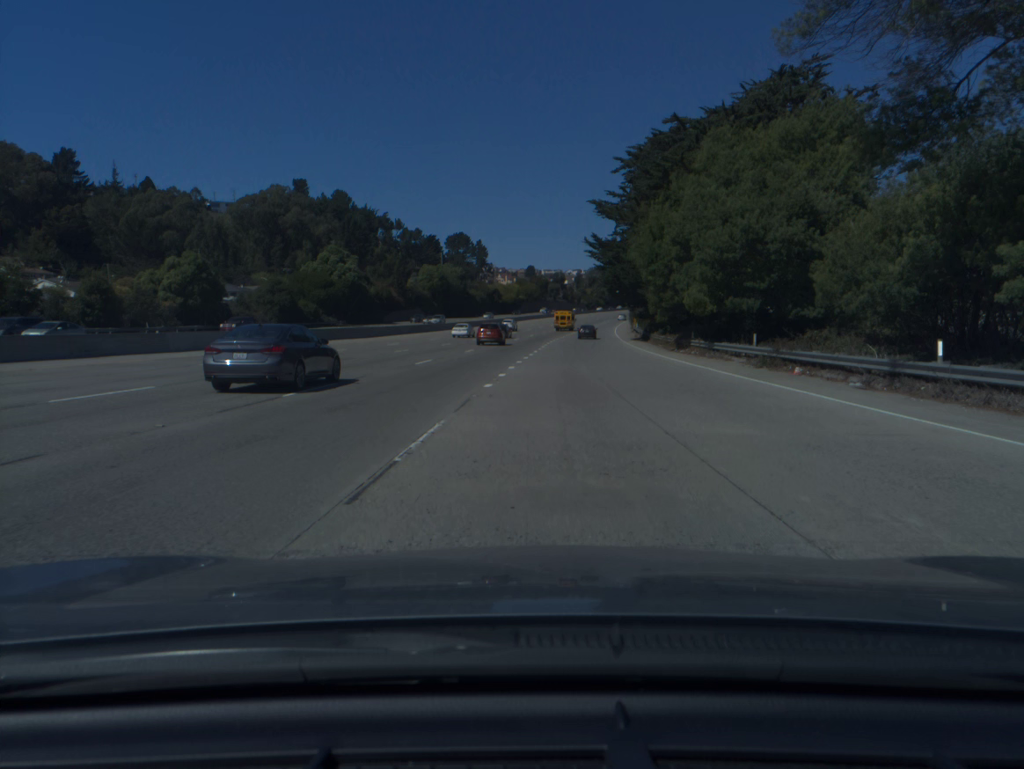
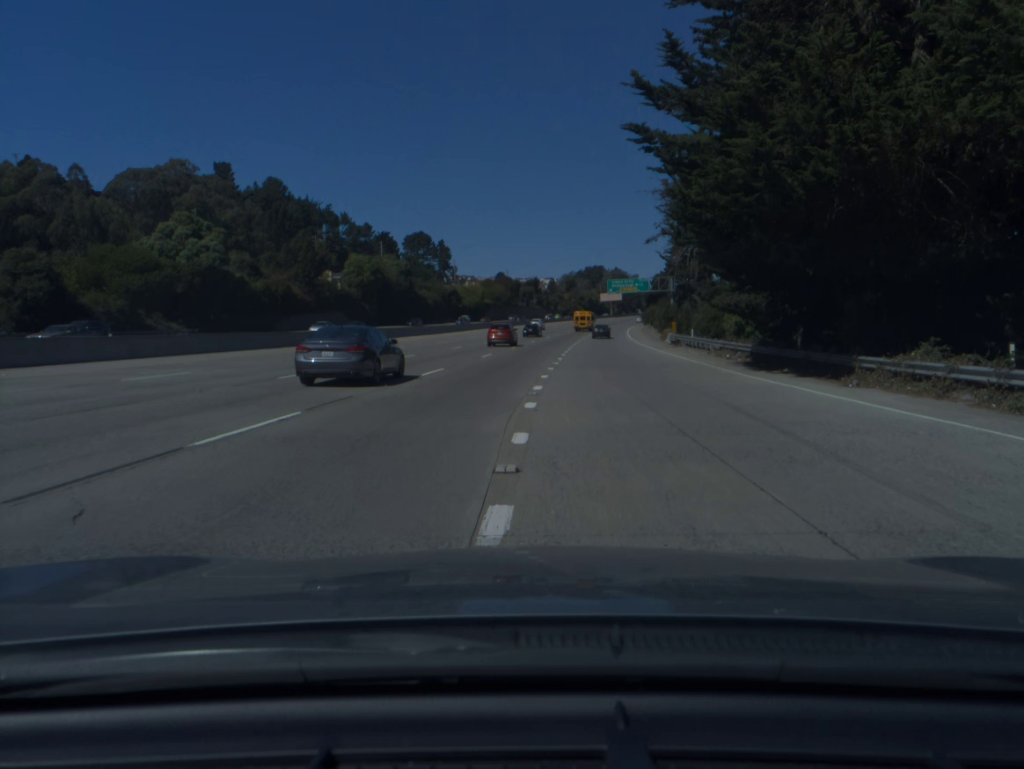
(+0.8, +50.1) m; +2°
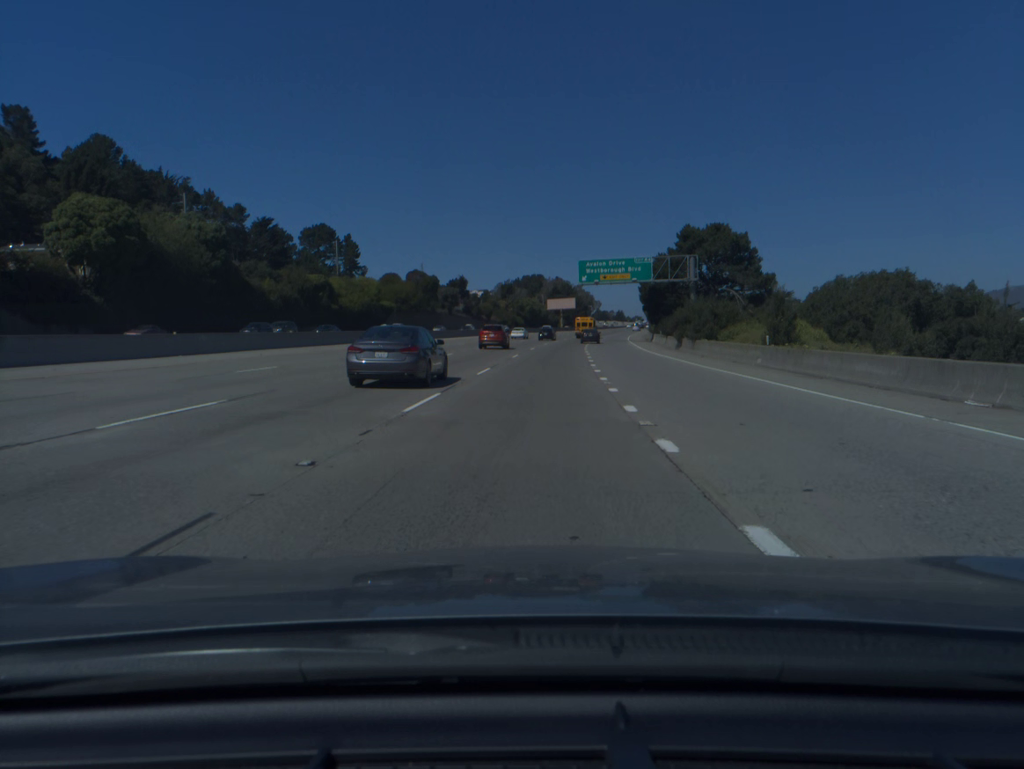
(+2.5, +68.7) m; +5°
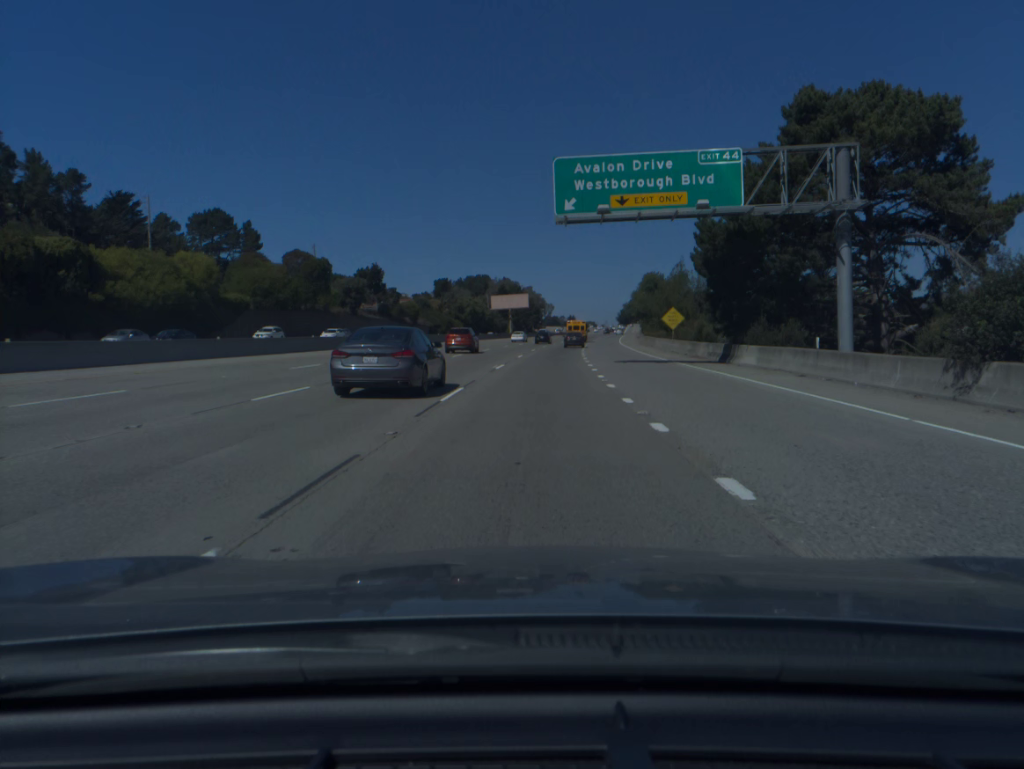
(+1.9, +53.2) m; +4°
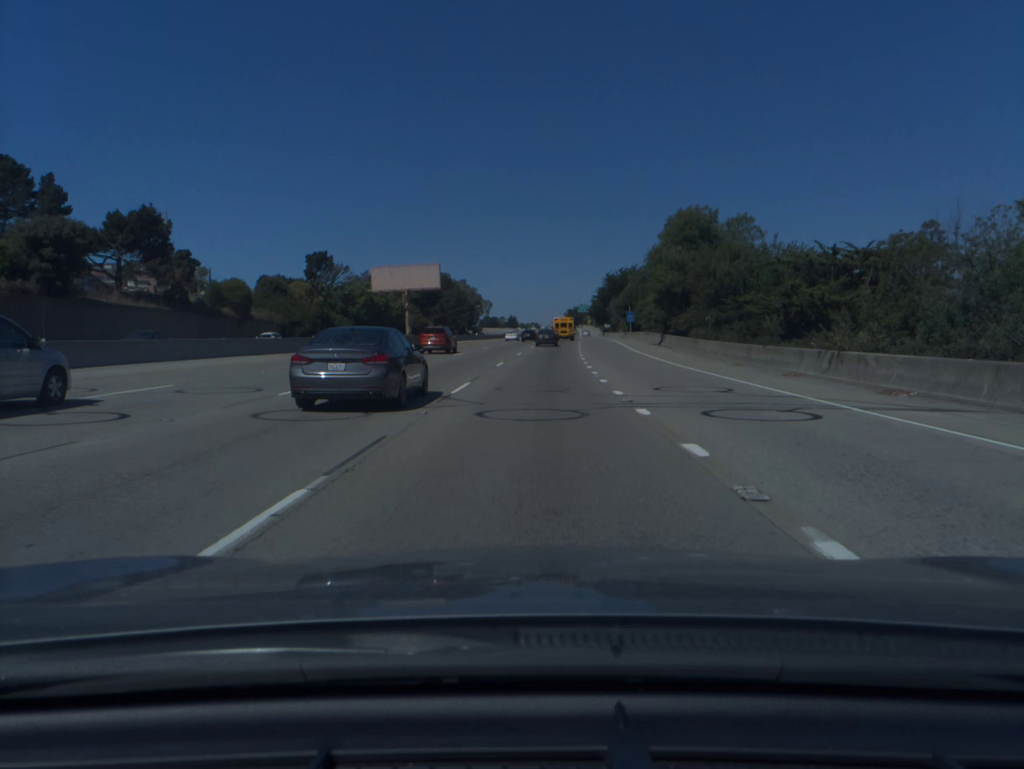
(+2.8, +70.6) m; +4°
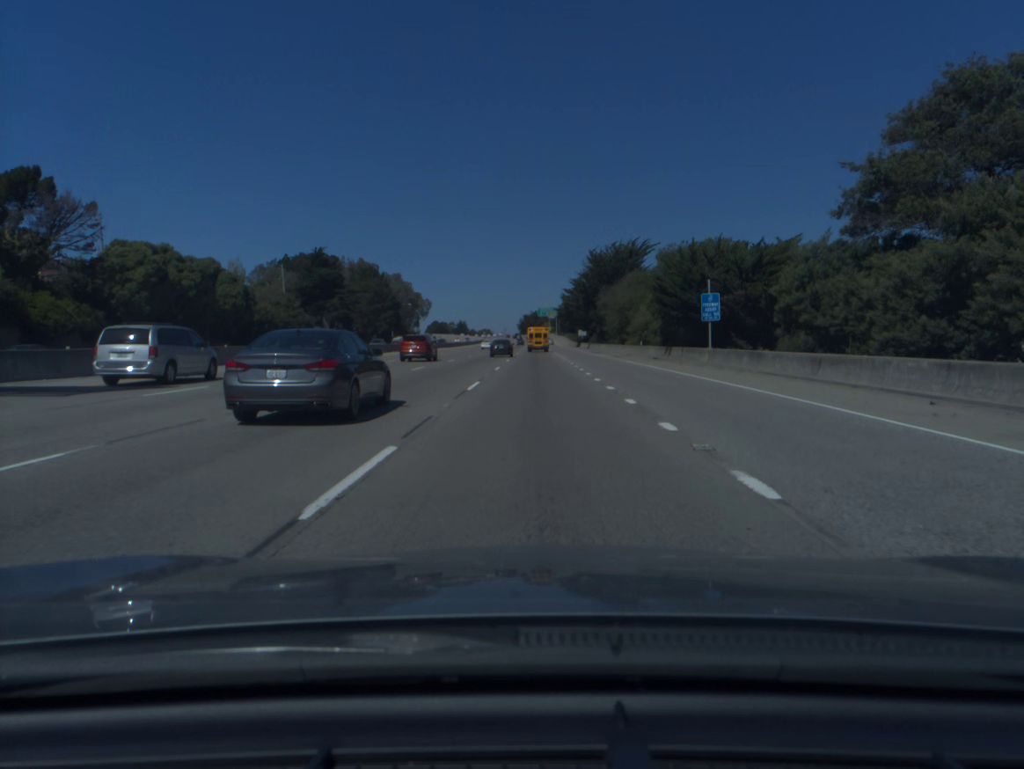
(+2.2, +70.2) m; +3°
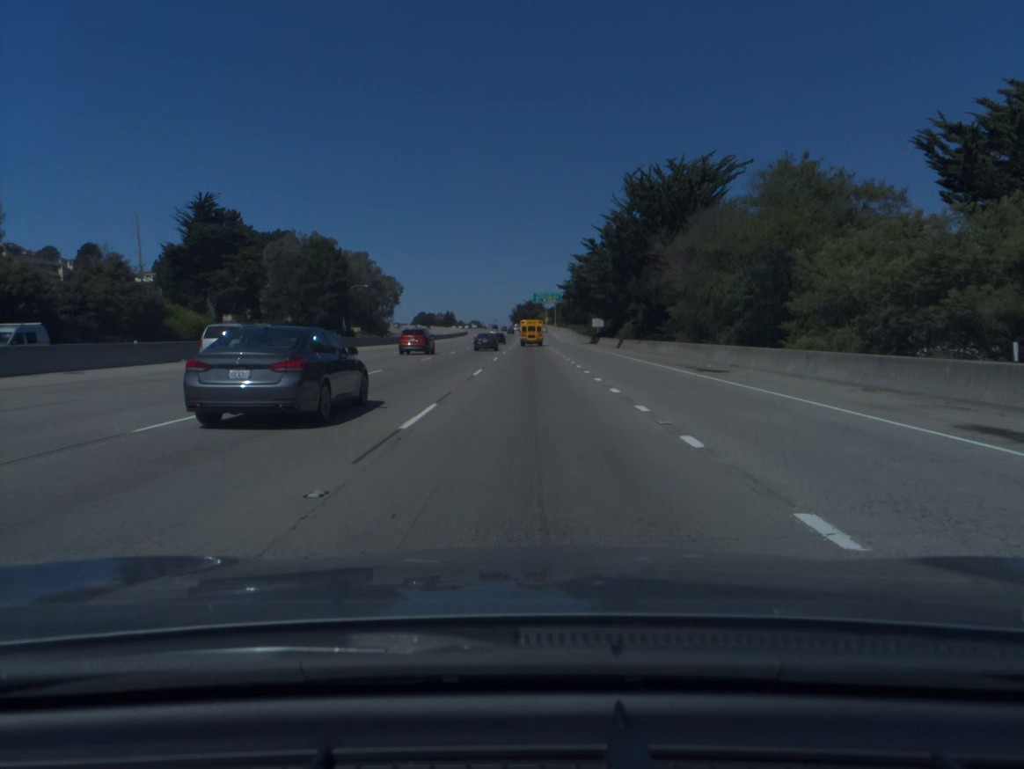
(+0.4, +52.6) m; +1°
